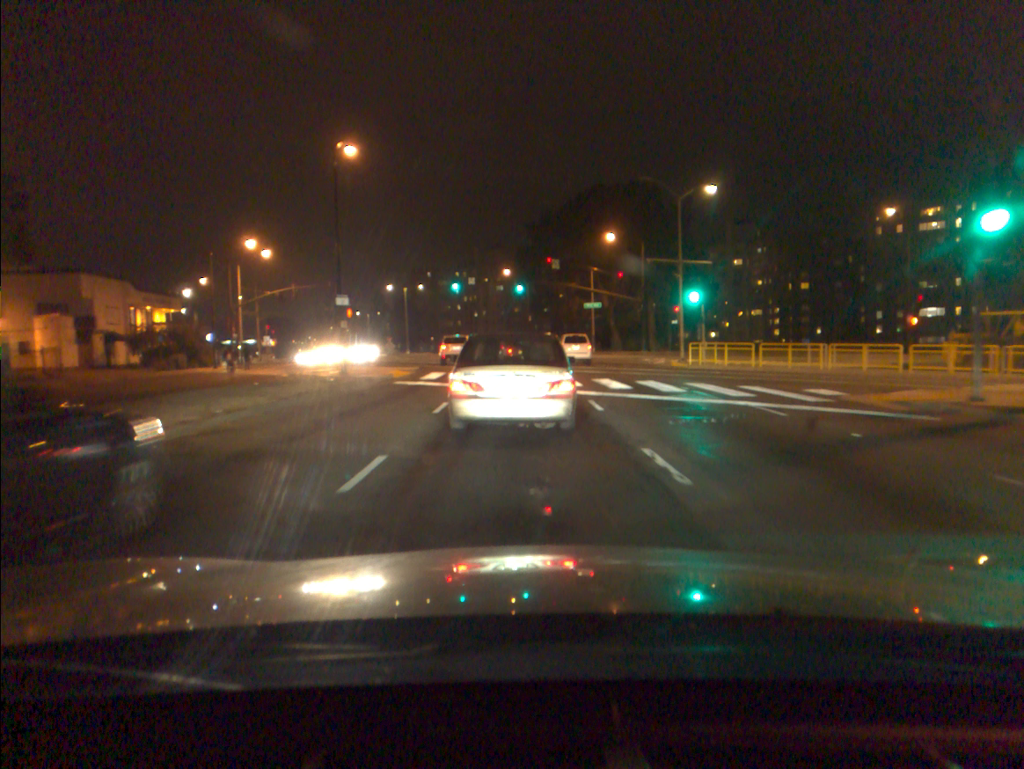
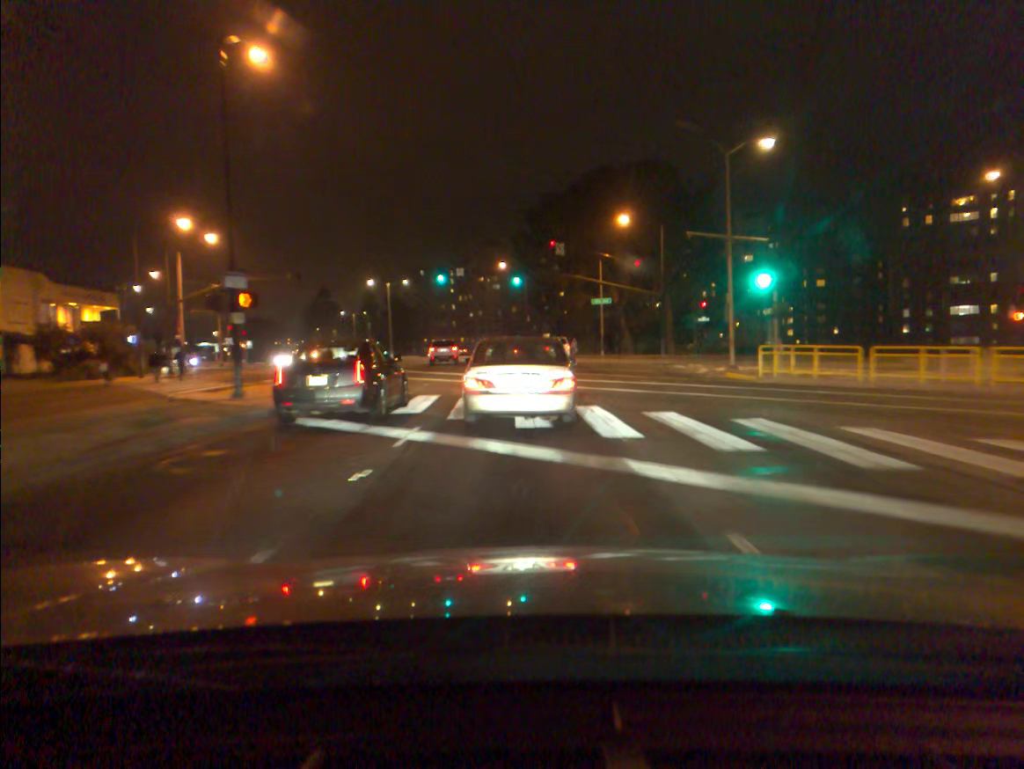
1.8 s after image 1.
(+0.1, +11.6) m; +1°
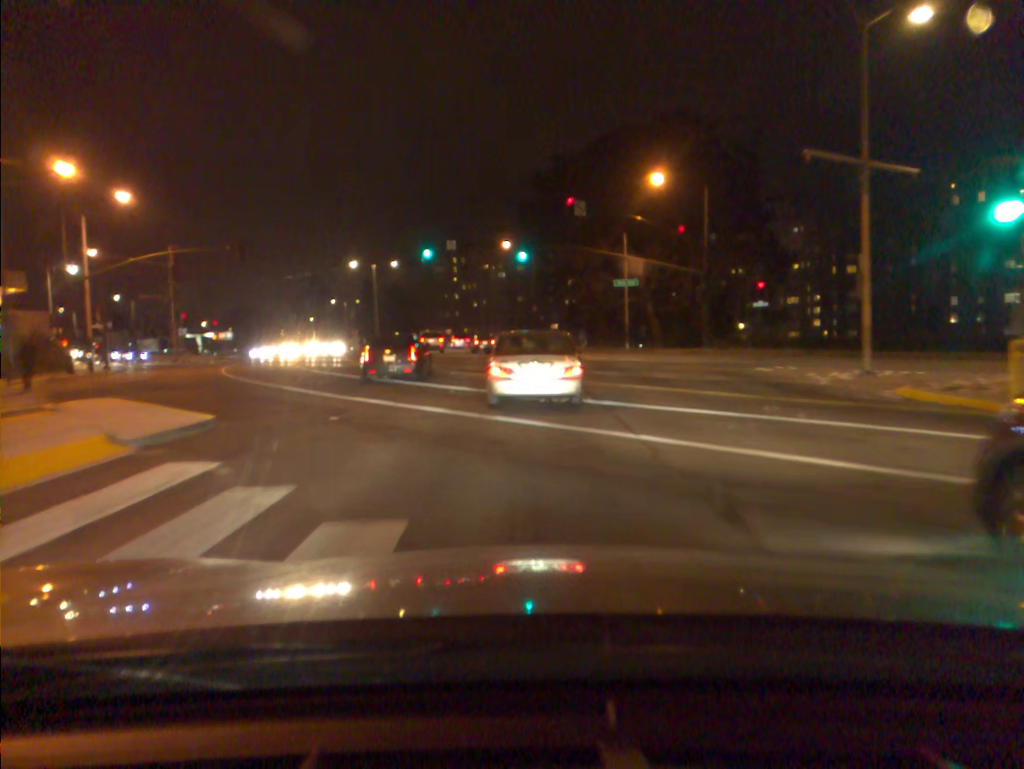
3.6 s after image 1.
(0.0, +13.7) m; 0°
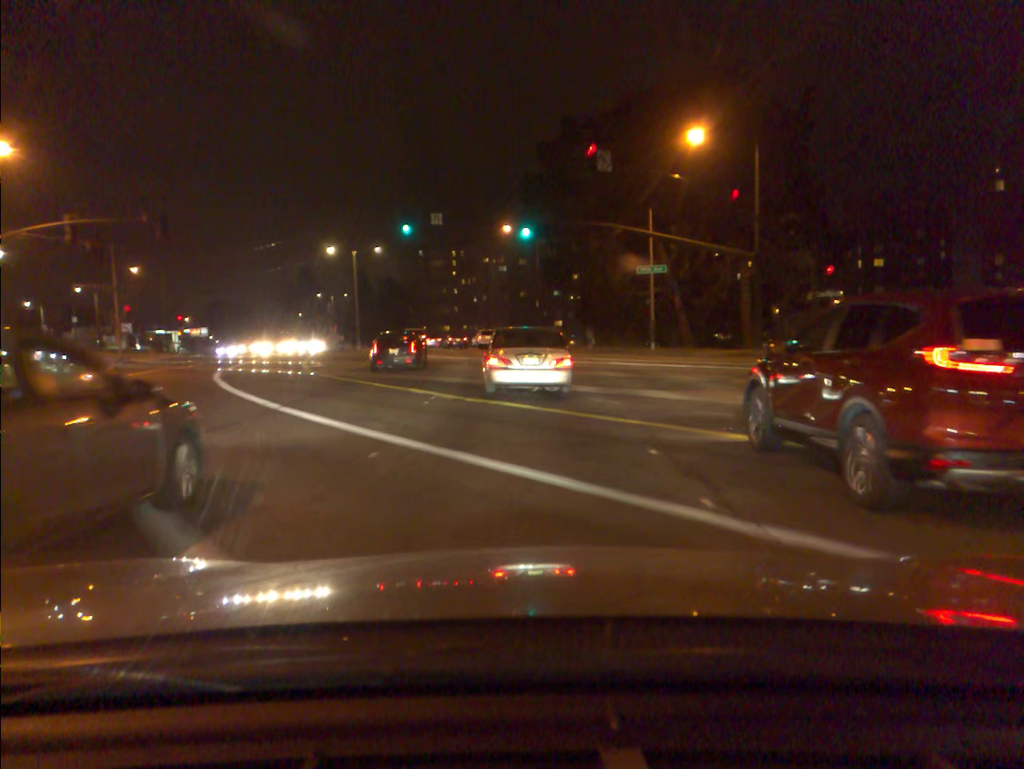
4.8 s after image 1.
(0.0, +10.2) m; 0°
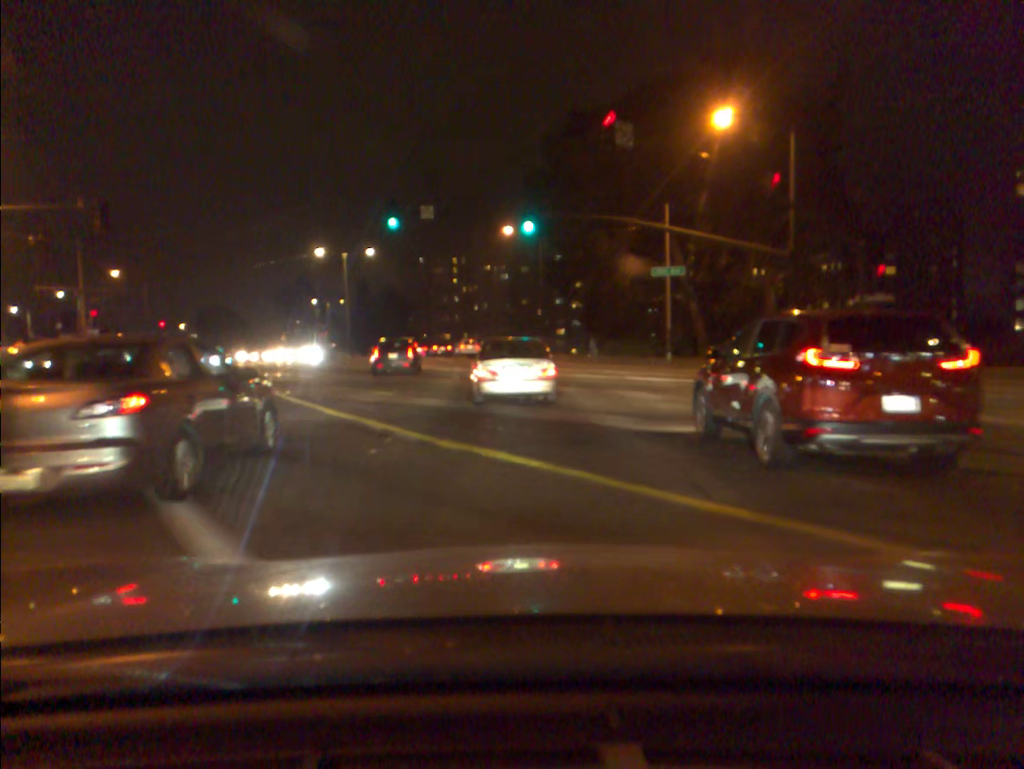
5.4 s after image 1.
(0.0, +5.6) m; 0°
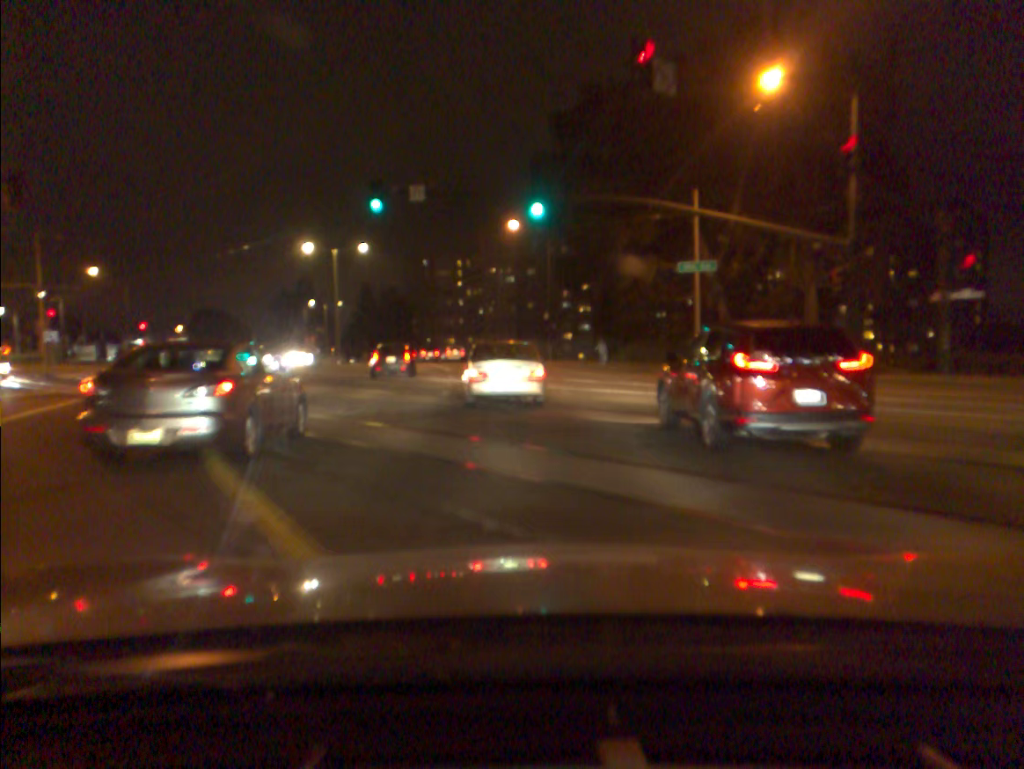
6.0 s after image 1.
(-0.1, +5.9) m; -1°
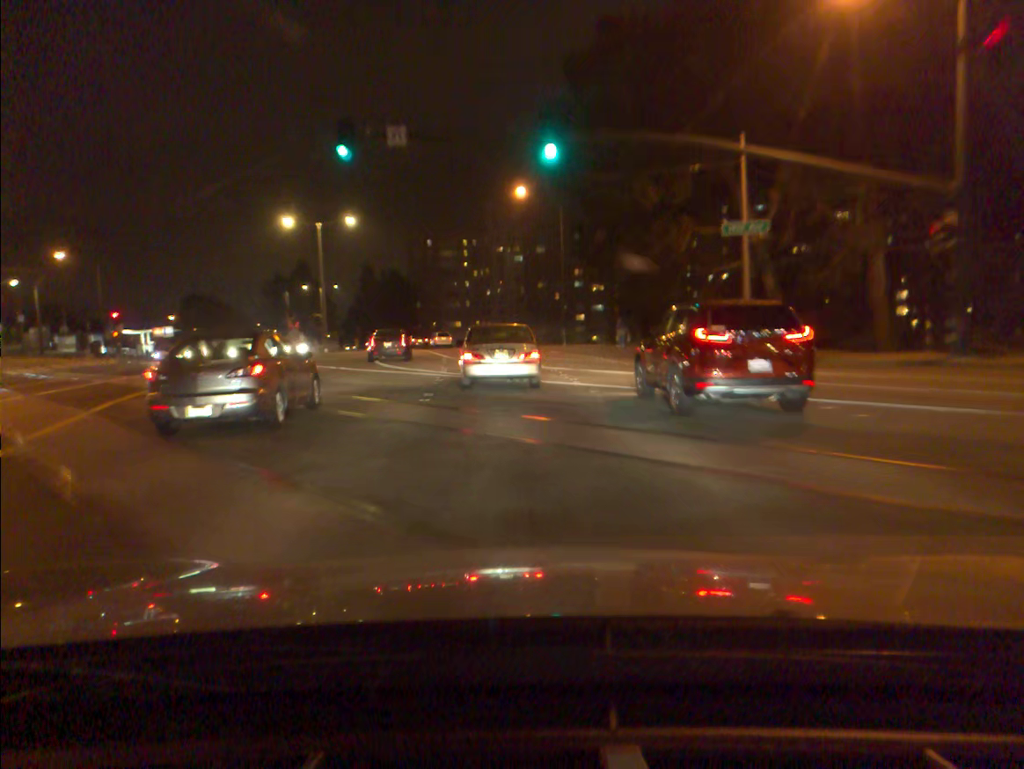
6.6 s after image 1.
(0.0, +6.2) m; 0°
